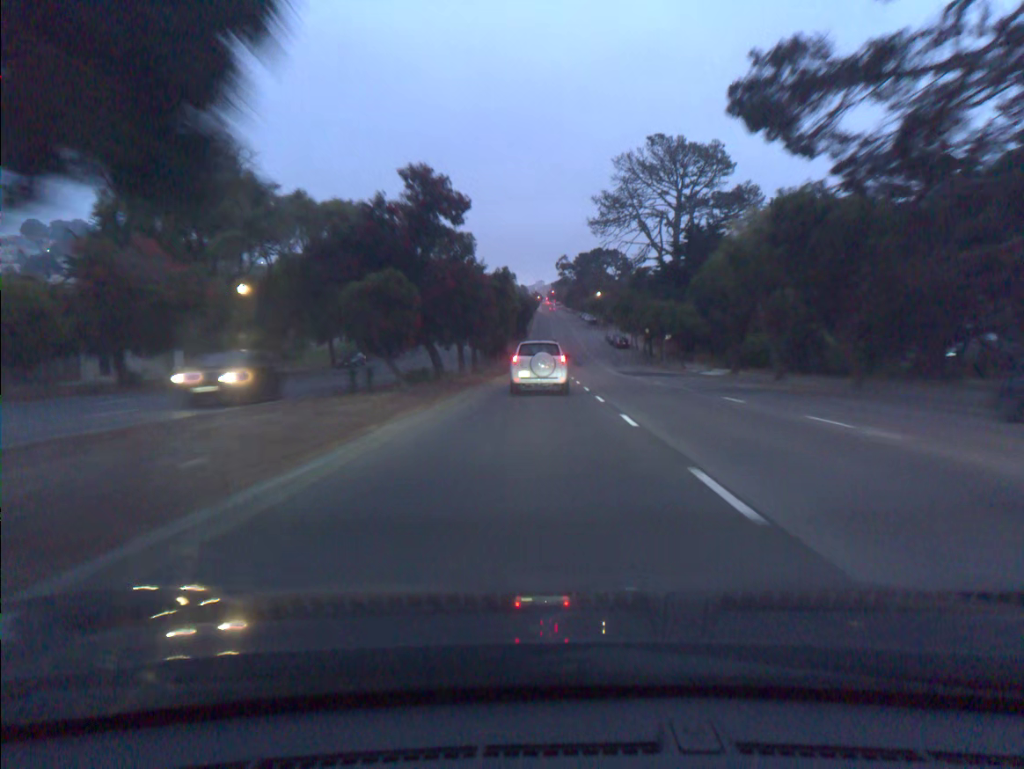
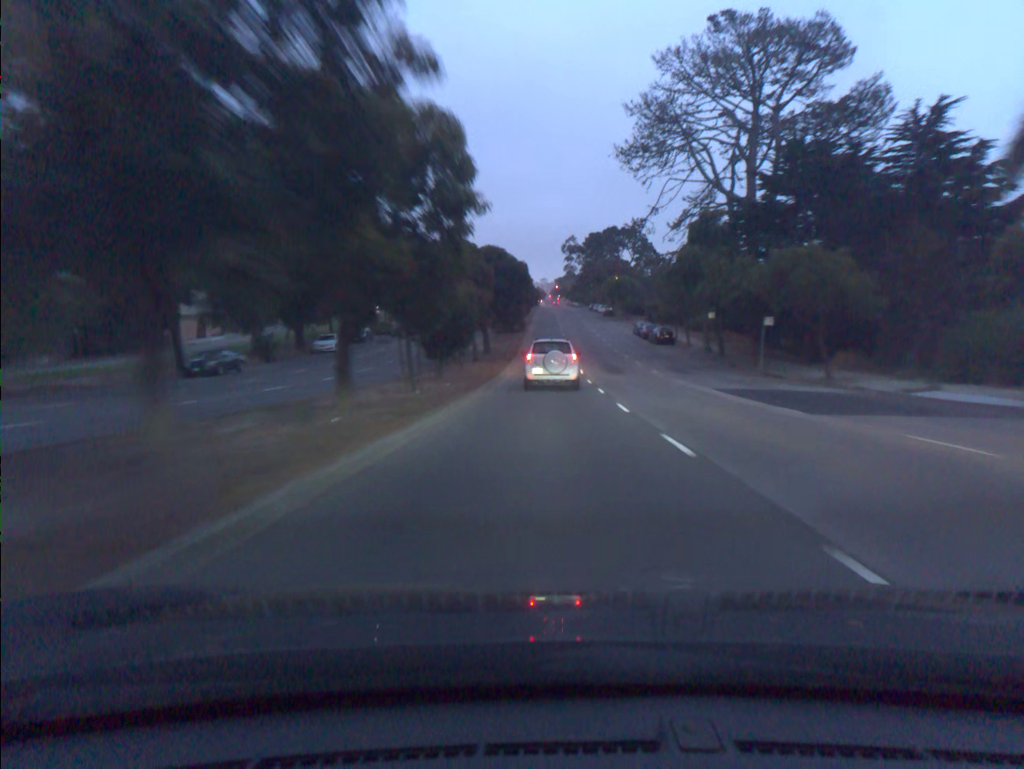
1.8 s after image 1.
(-0.1, +33.0) m; 0°
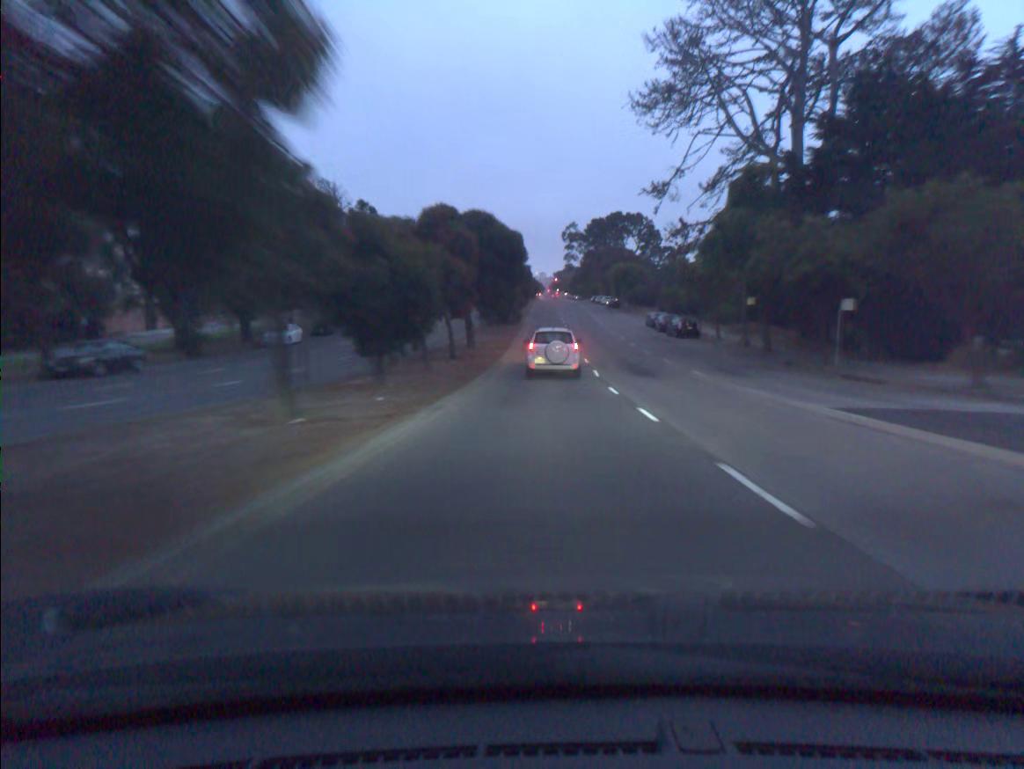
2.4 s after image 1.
(0.0, +11.3) m; 0°
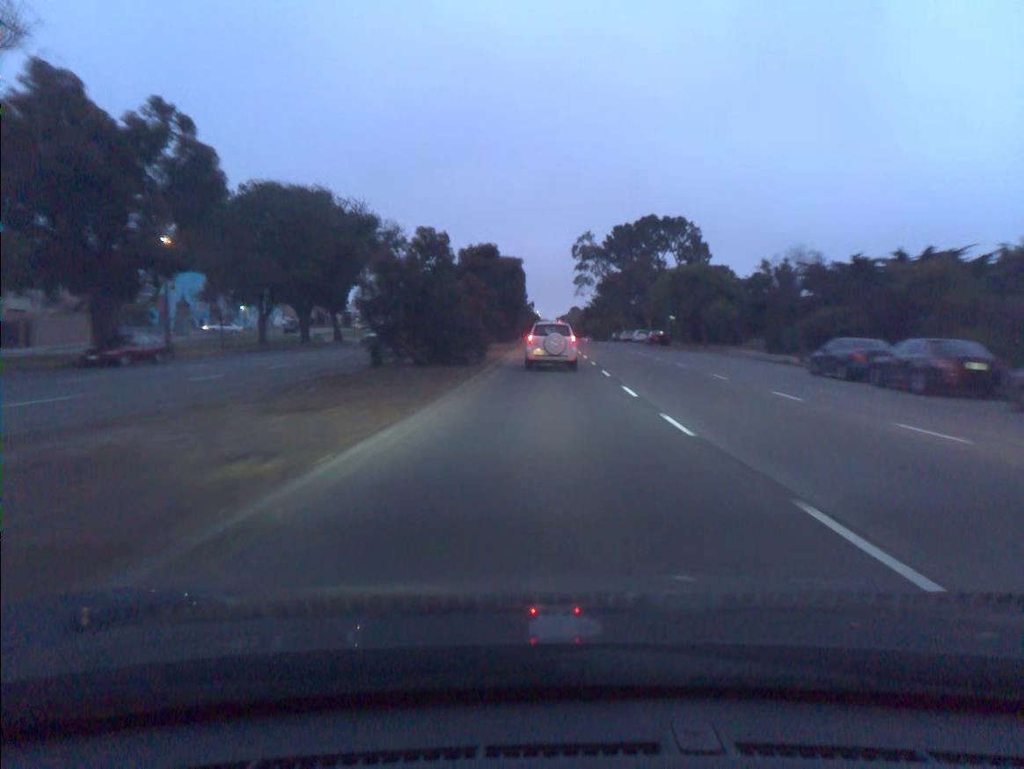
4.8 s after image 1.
(+0.2, +45.5) m; 0°
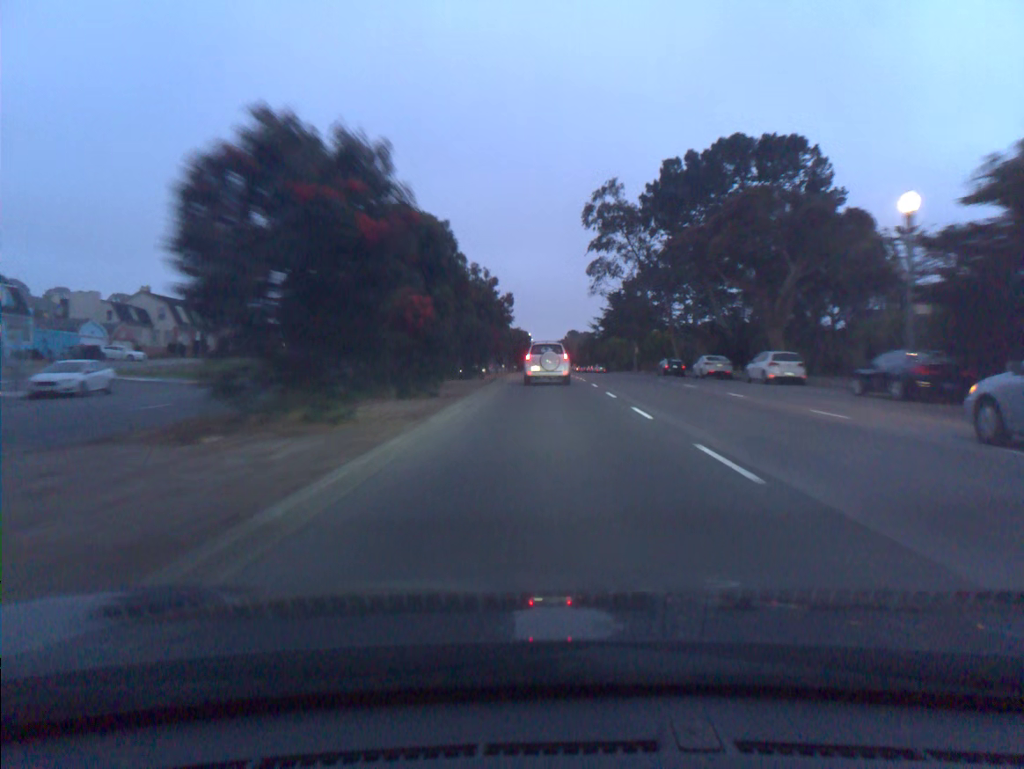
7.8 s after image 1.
(+0.4, +53.4) m; 0°
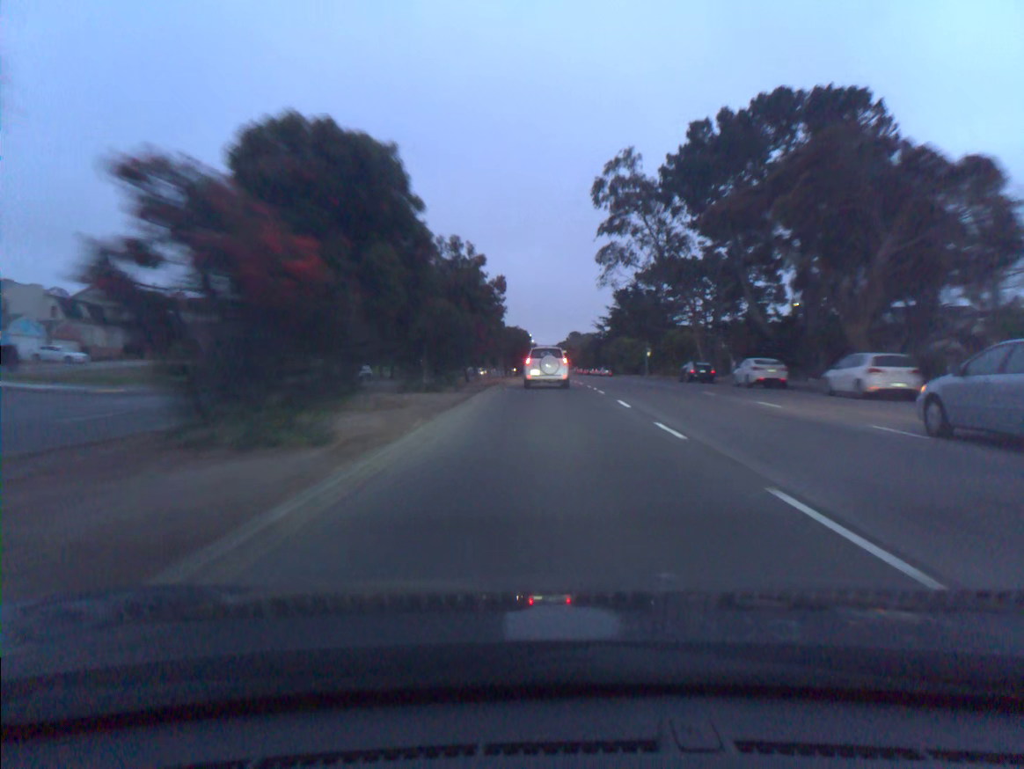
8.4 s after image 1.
(0.0, +10.4) m; 0°
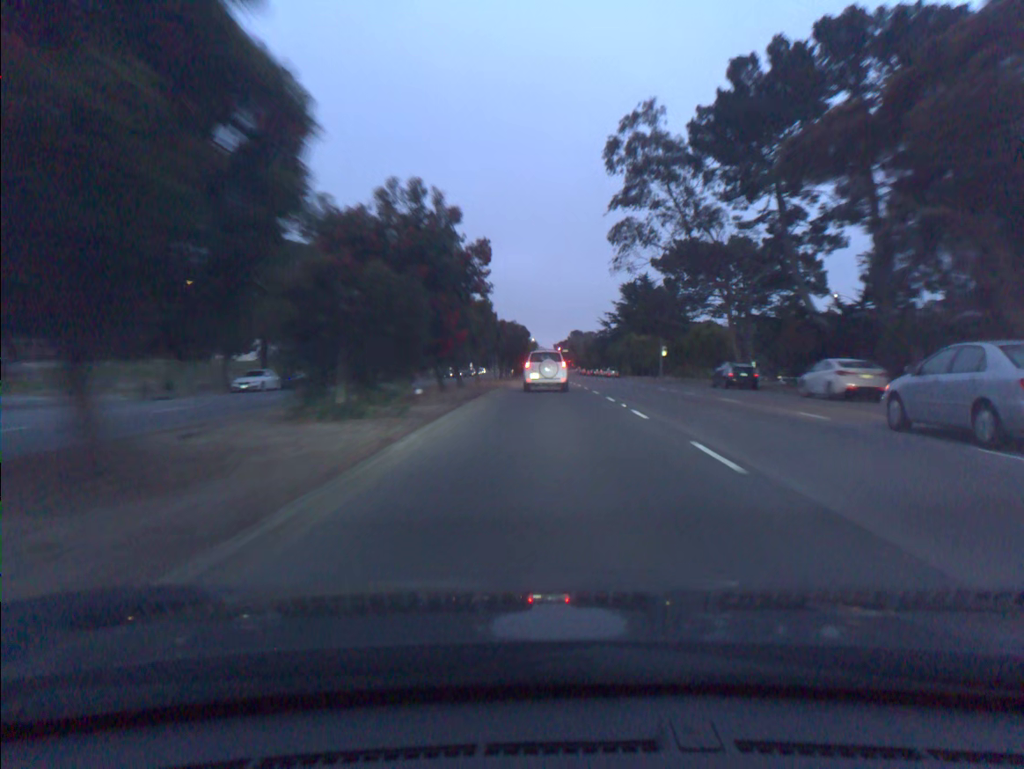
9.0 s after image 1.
(0.0, +10.4) m; 0°
